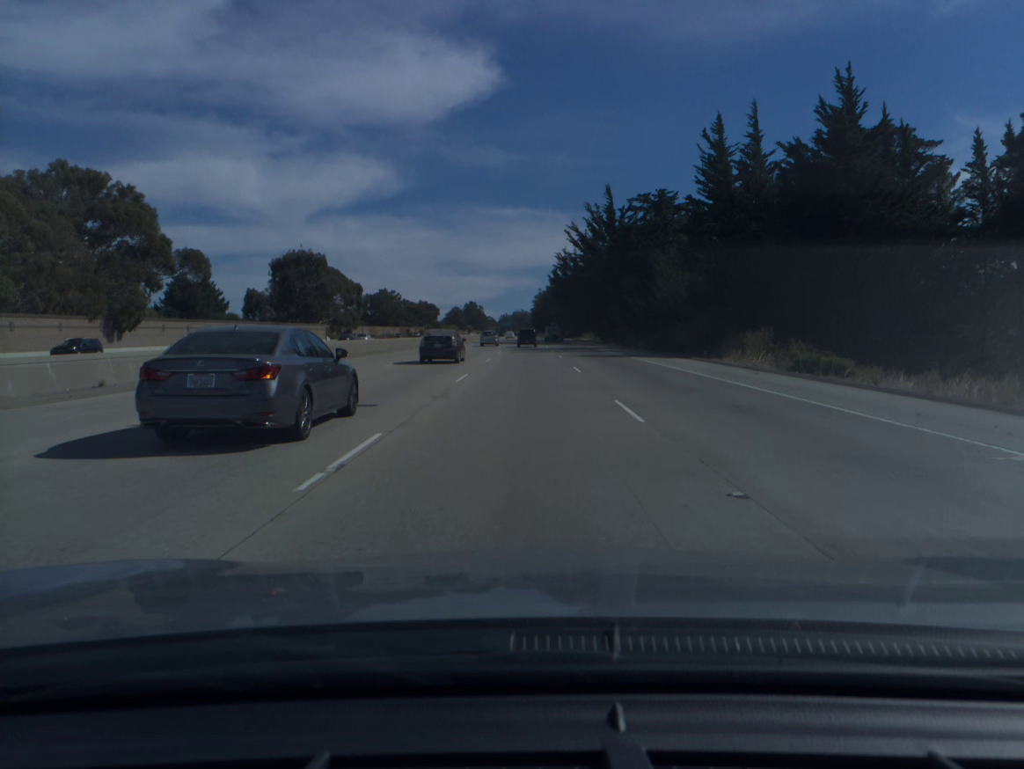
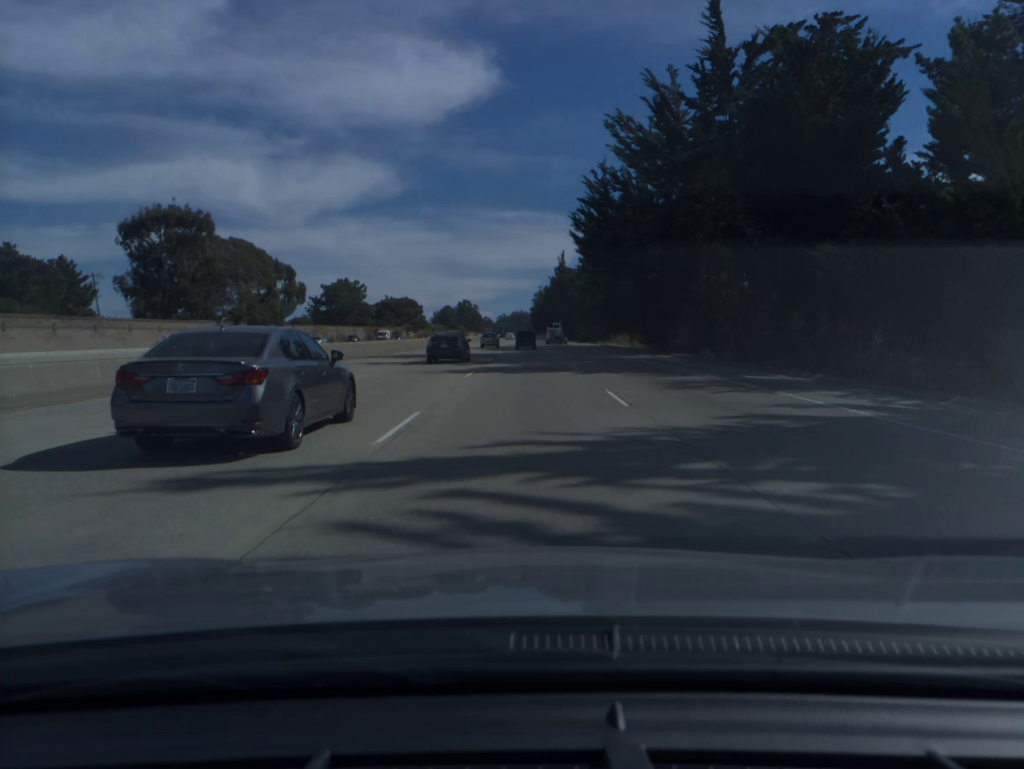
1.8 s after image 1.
(-0.1, +55.8) m; 0°
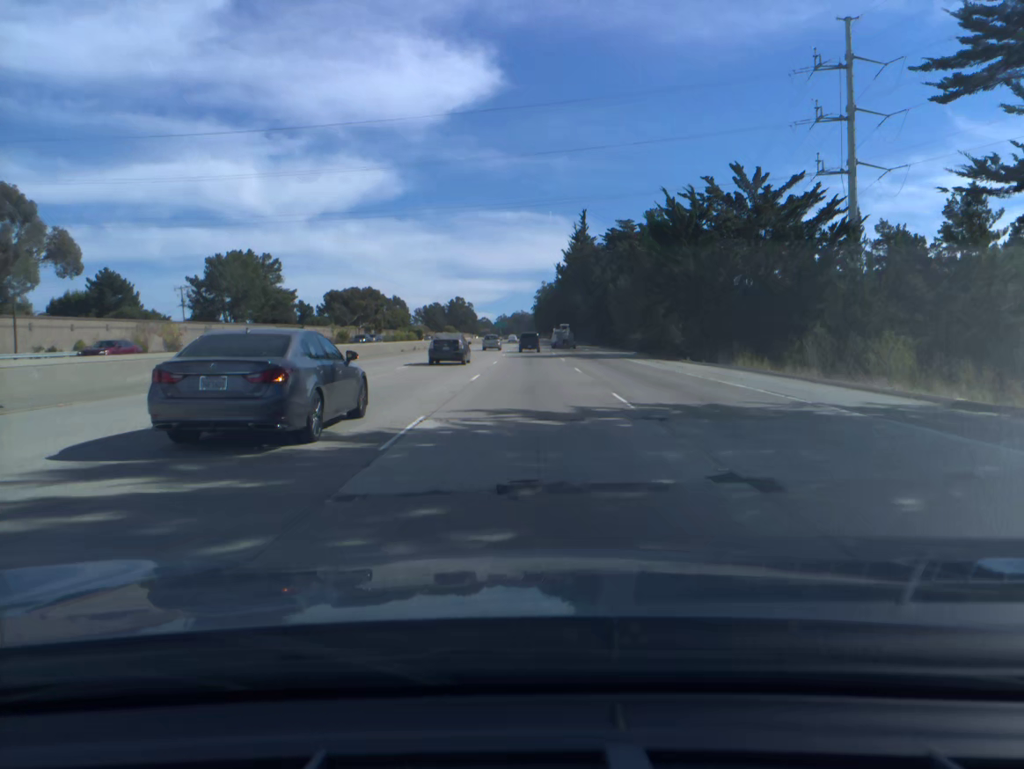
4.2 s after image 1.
(-0.1, +73.4) m; 0°
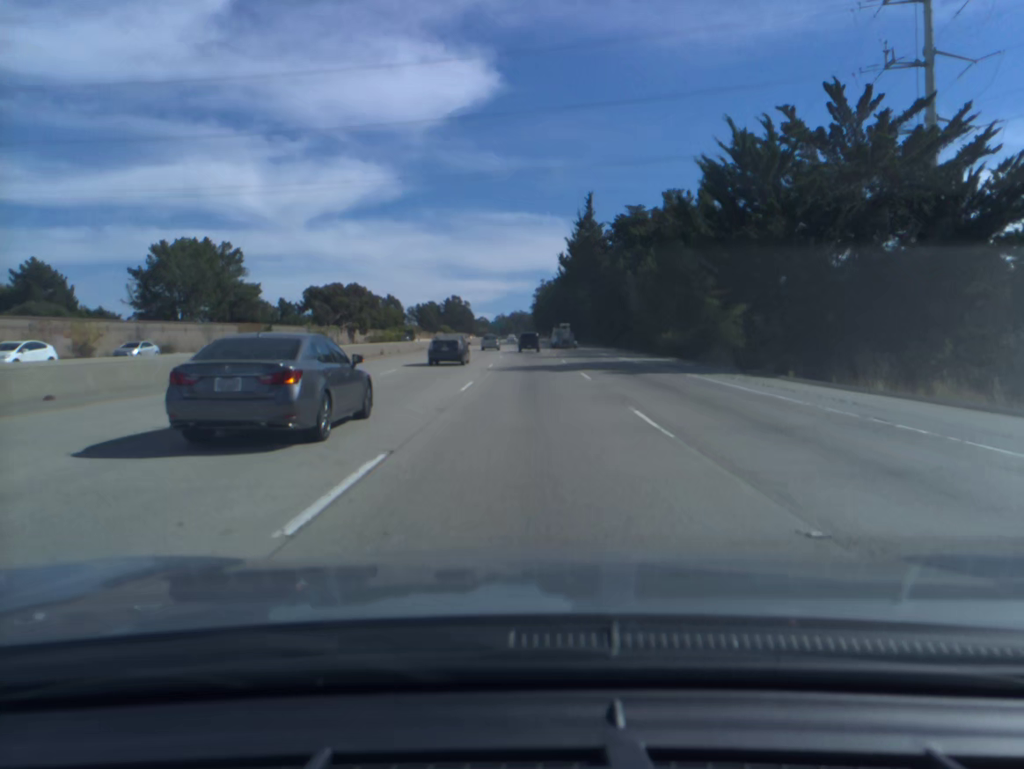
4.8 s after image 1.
(0.0, +18.3) m; 0°
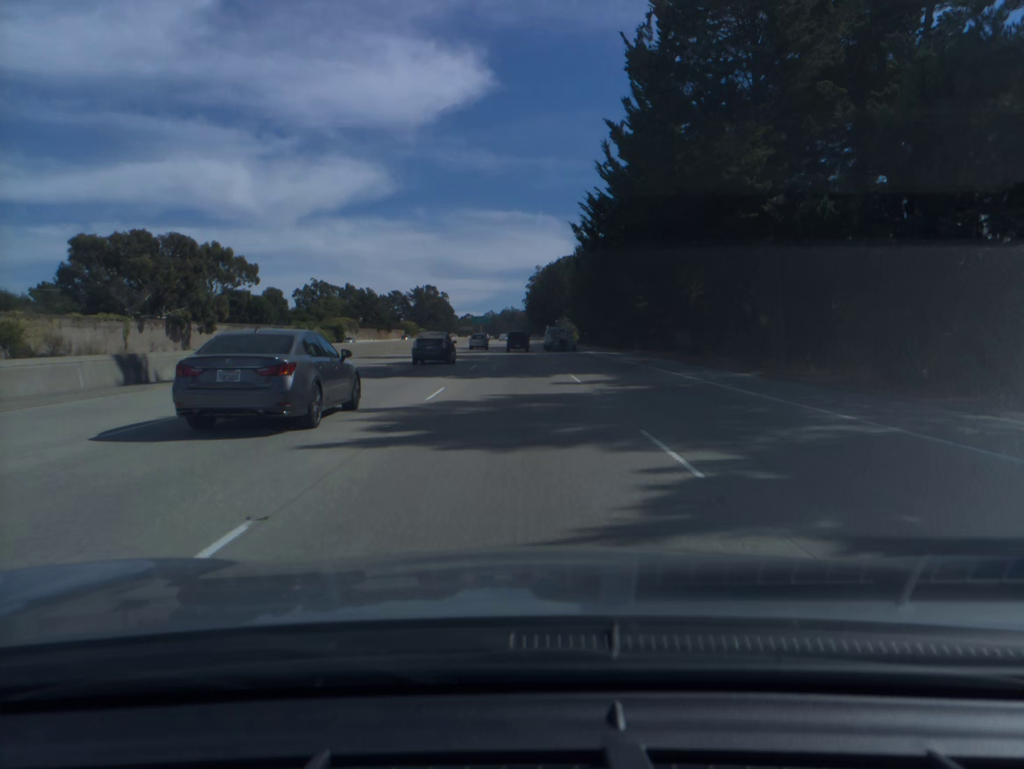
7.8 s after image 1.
(+0.2, +90.9) m; 0°
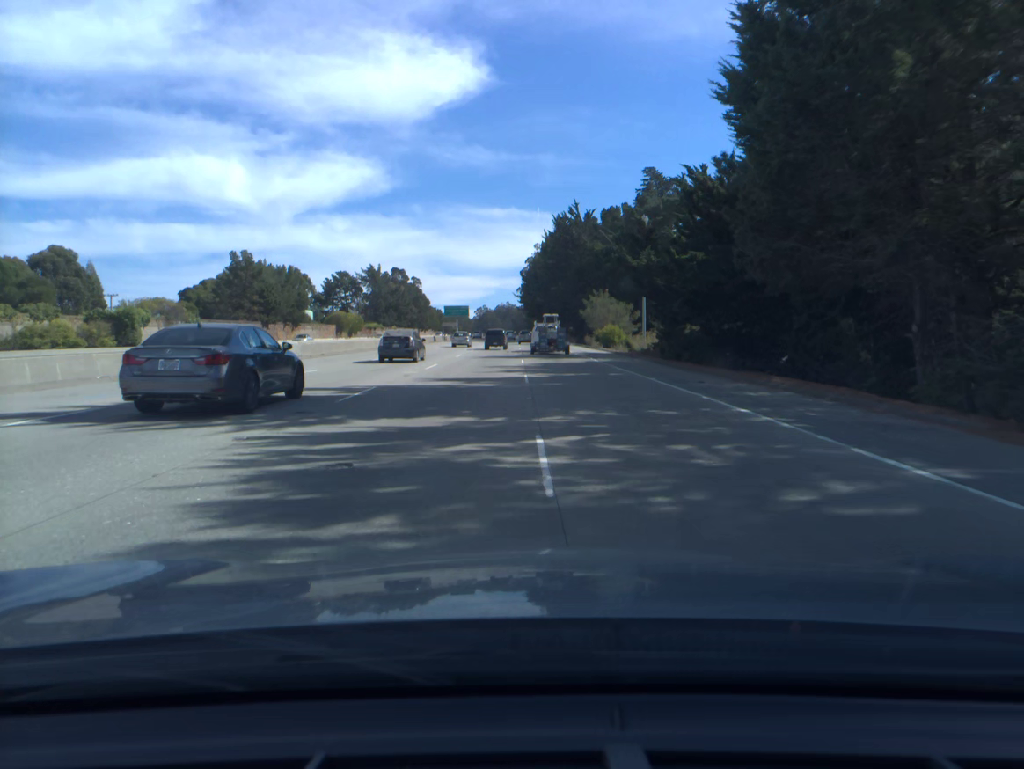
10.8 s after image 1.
(+0.8, +89.0) m; 0°
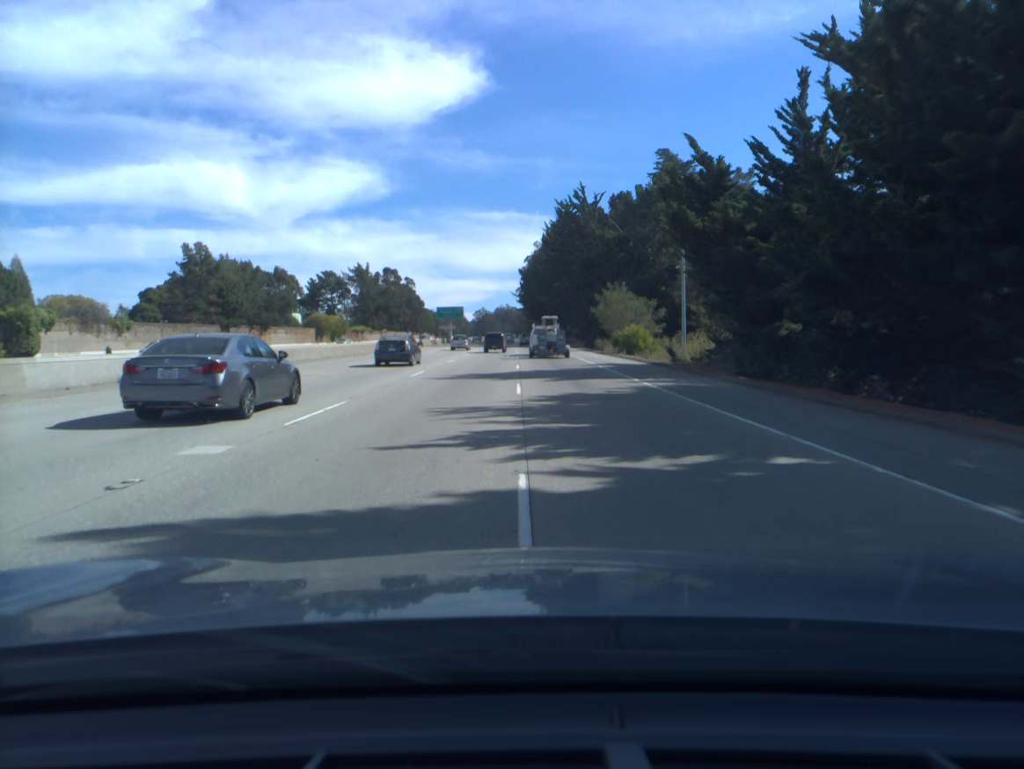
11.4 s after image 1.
(0.0, +17.2) m; 0°
